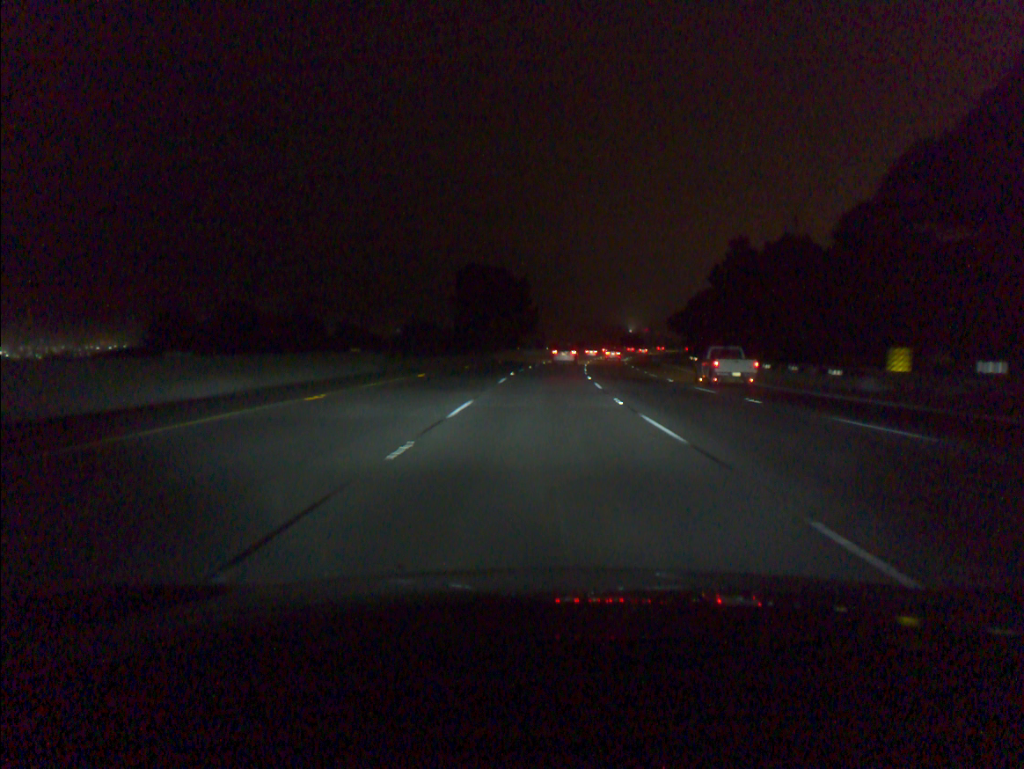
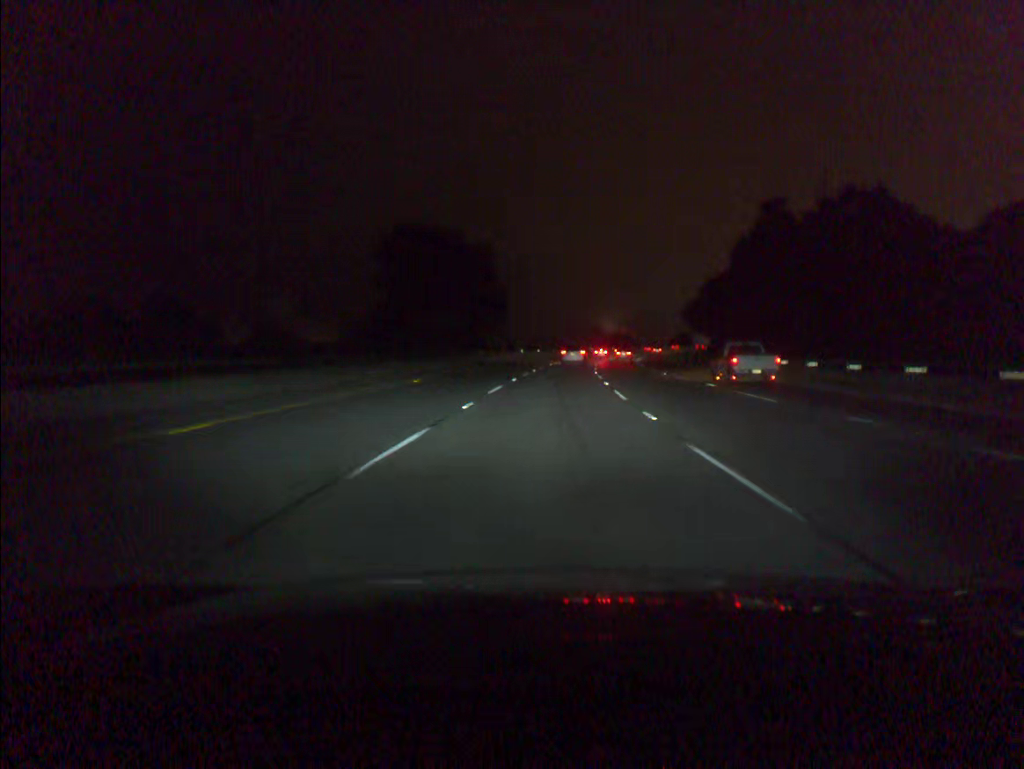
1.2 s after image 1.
(+0.5, +35.7) m; +2°
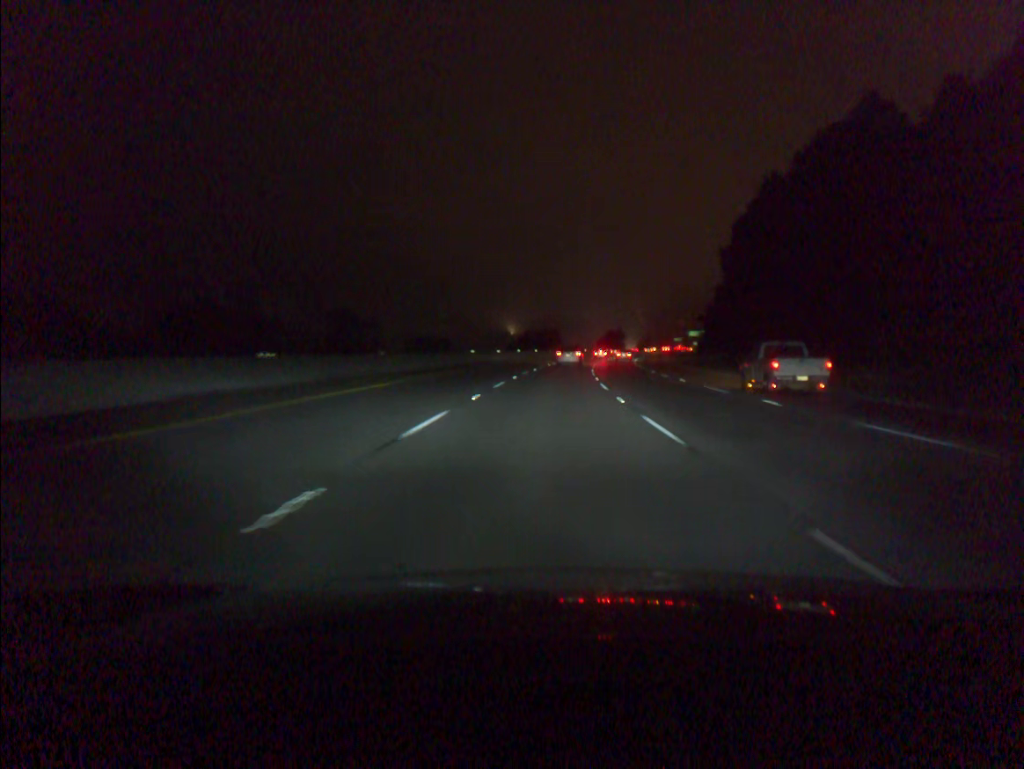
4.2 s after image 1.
(+5.4, +88.6) m; +7°
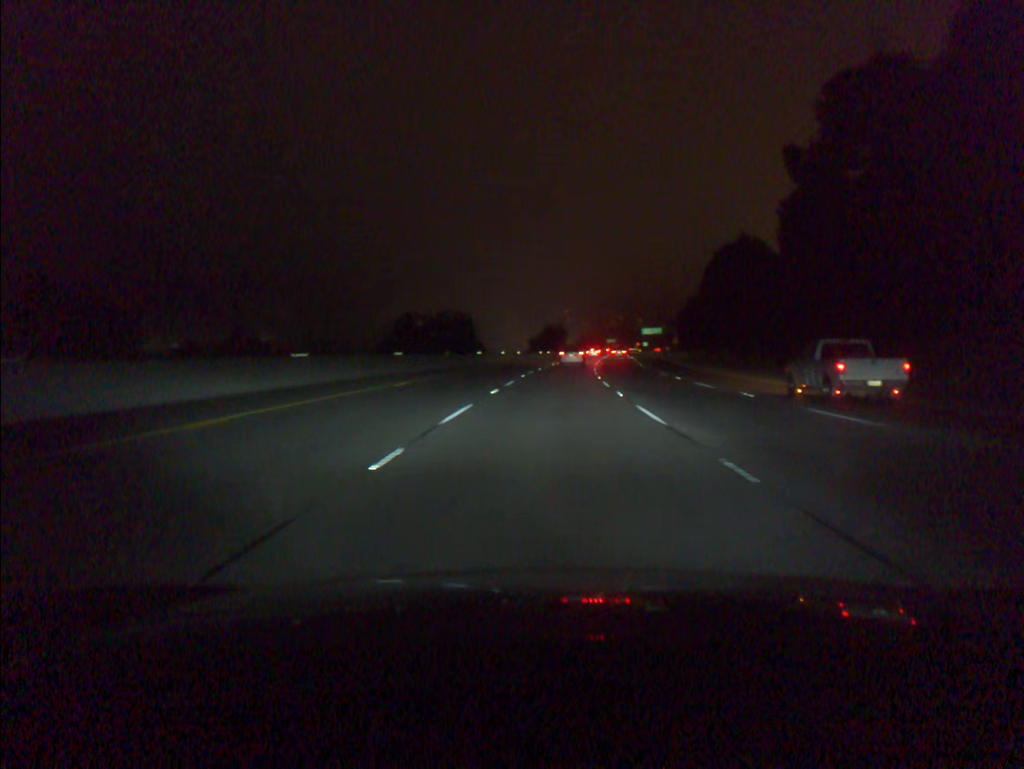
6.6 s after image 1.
(+3.3, +70.5) m; +6°
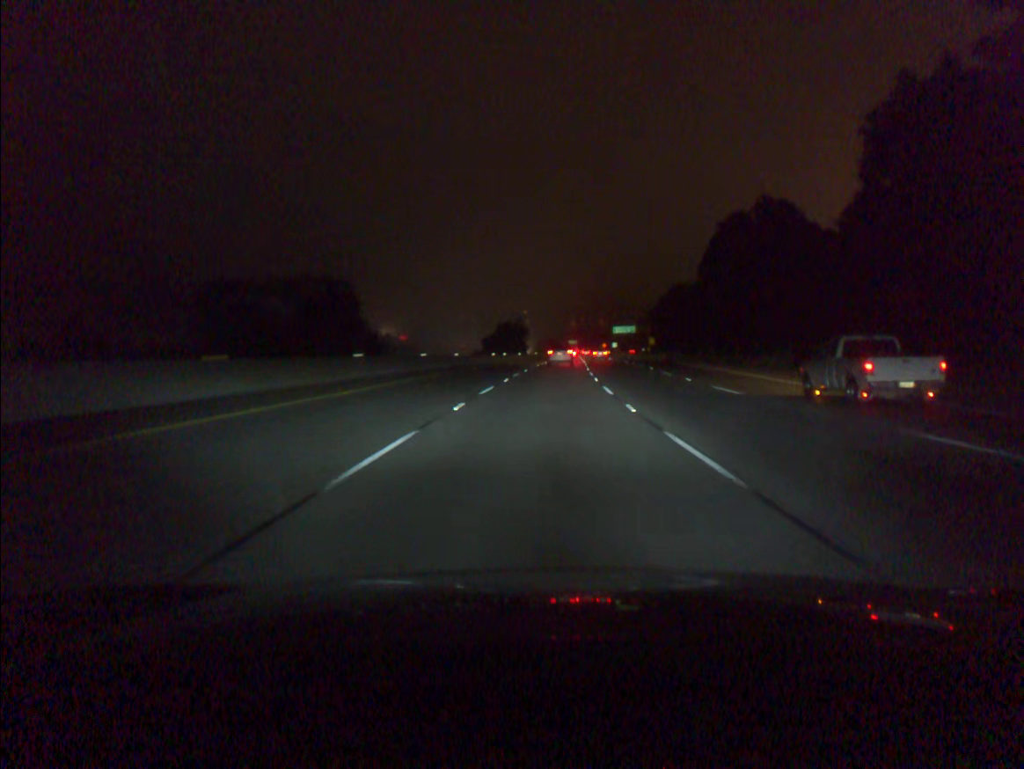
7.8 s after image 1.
(+0.9, +35.2) m; +3°
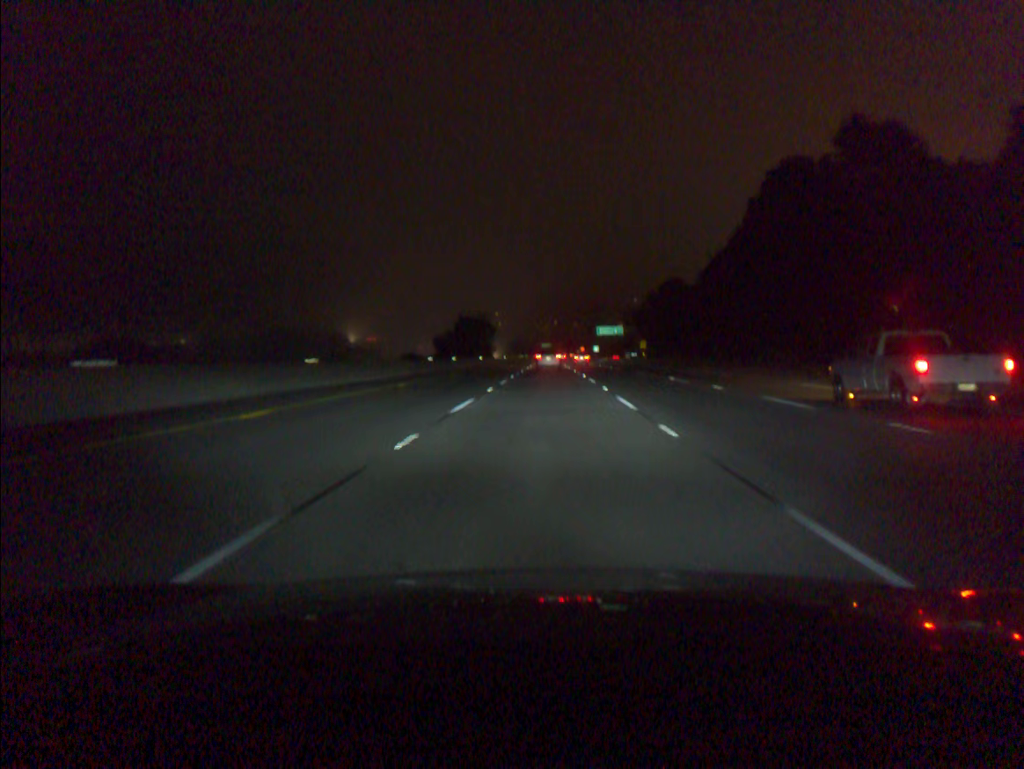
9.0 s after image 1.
(+0.7, +35.1) m; +2°
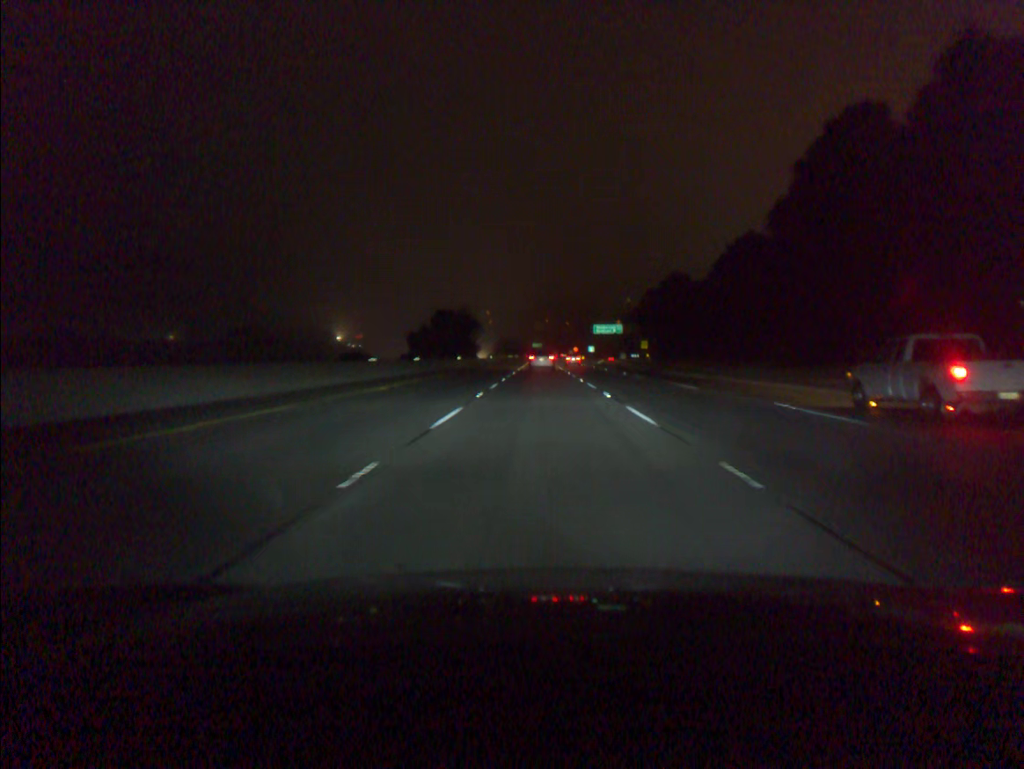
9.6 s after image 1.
(+0.1, +17.5) m; +1°
